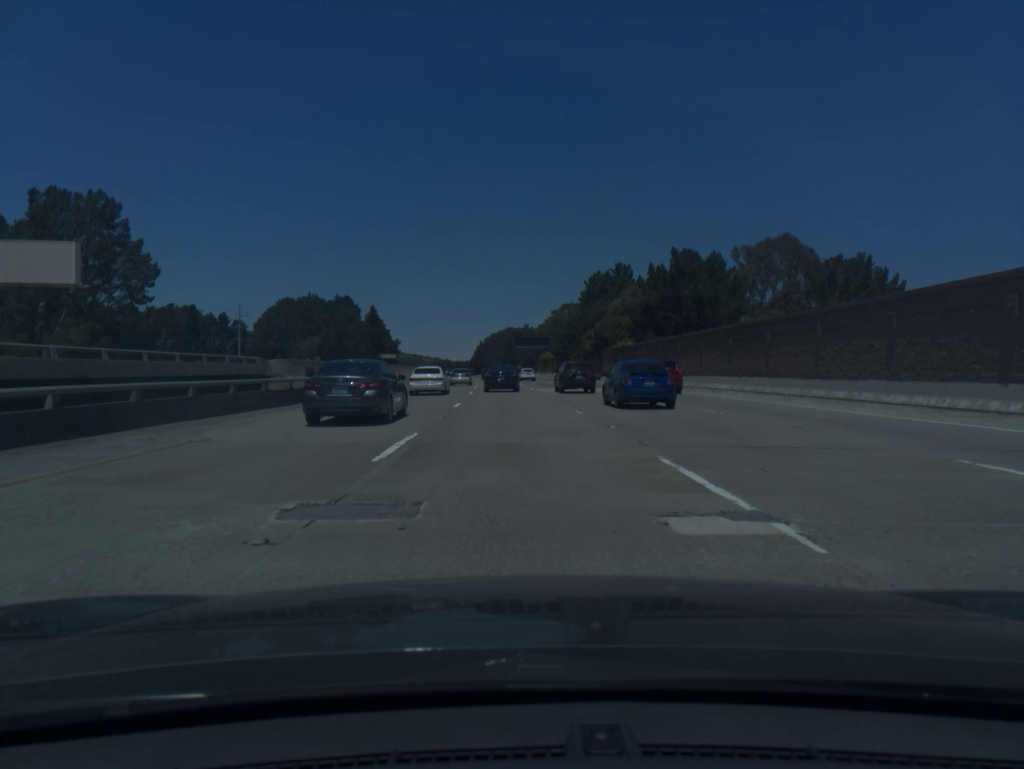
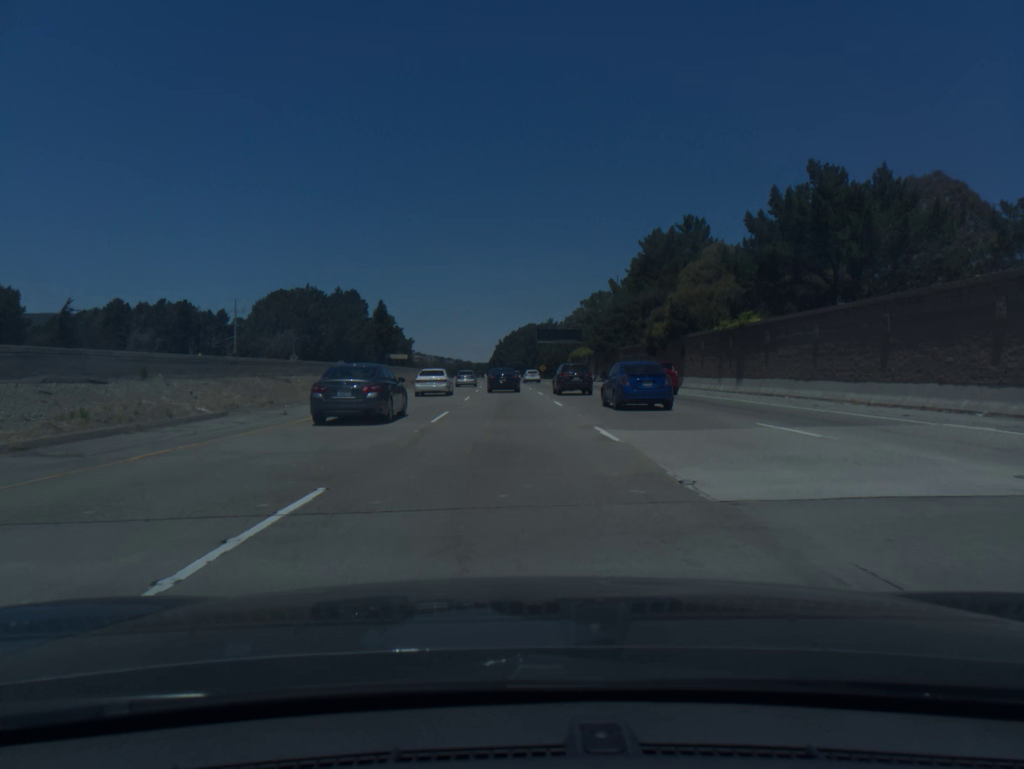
(-0.3, +35.8) m; -1°
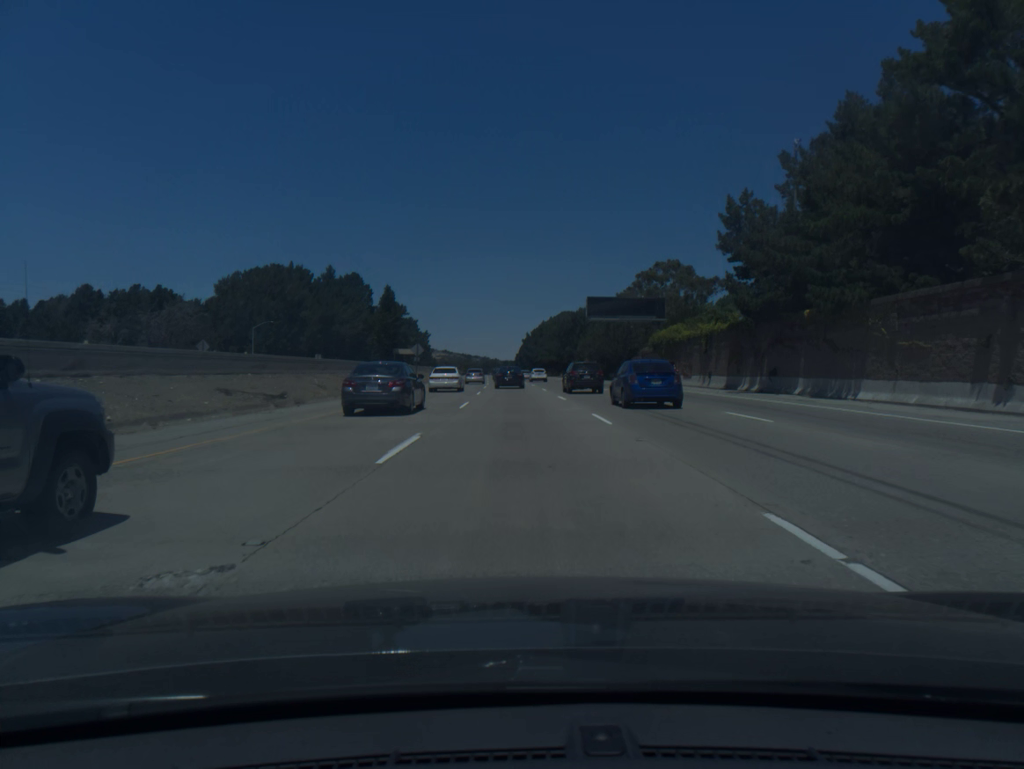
(-1.0, +54.1) m; -2°
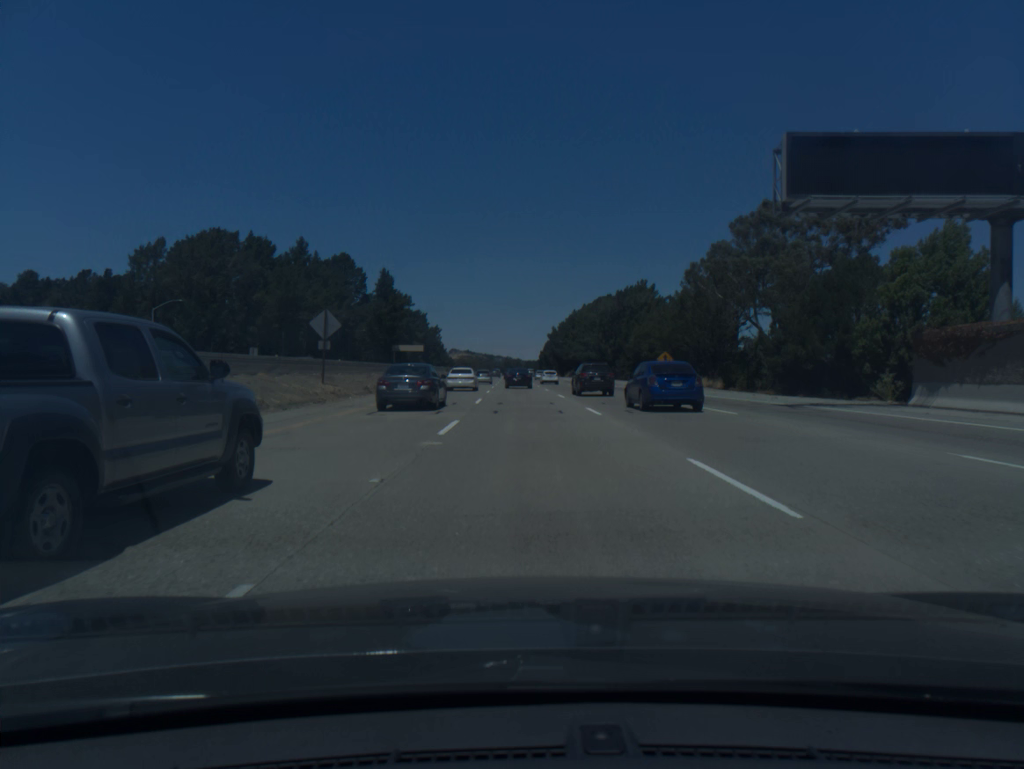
(-0.8, +54.4) m; -2°
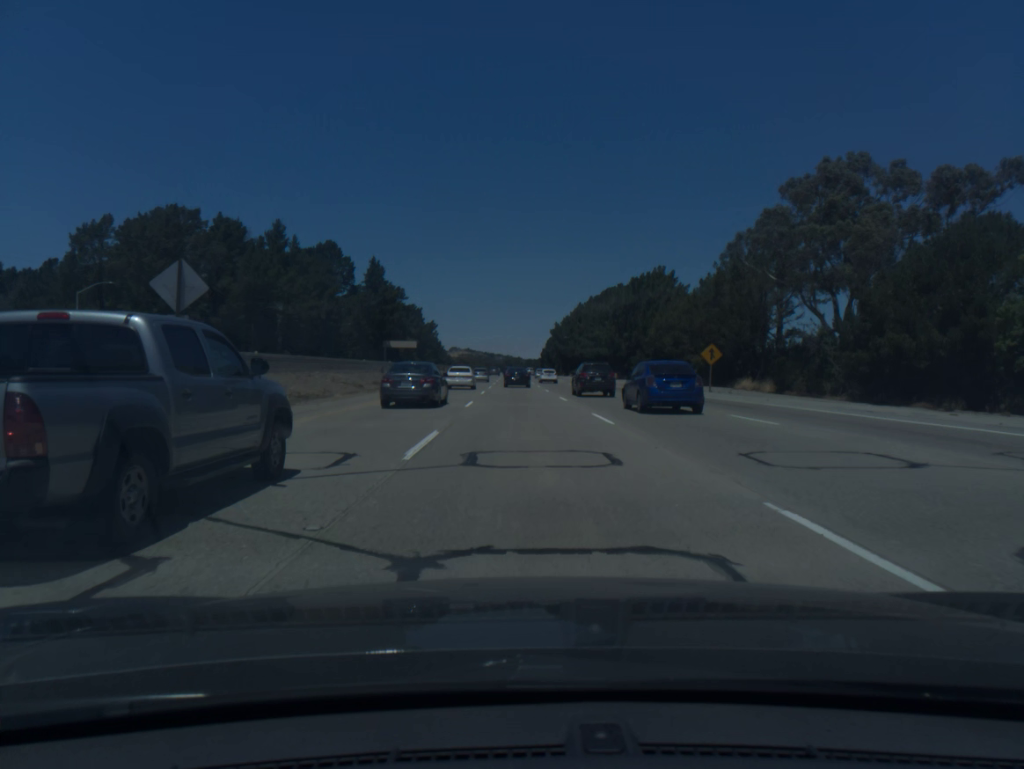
(0.0, +18.3) m; 0°
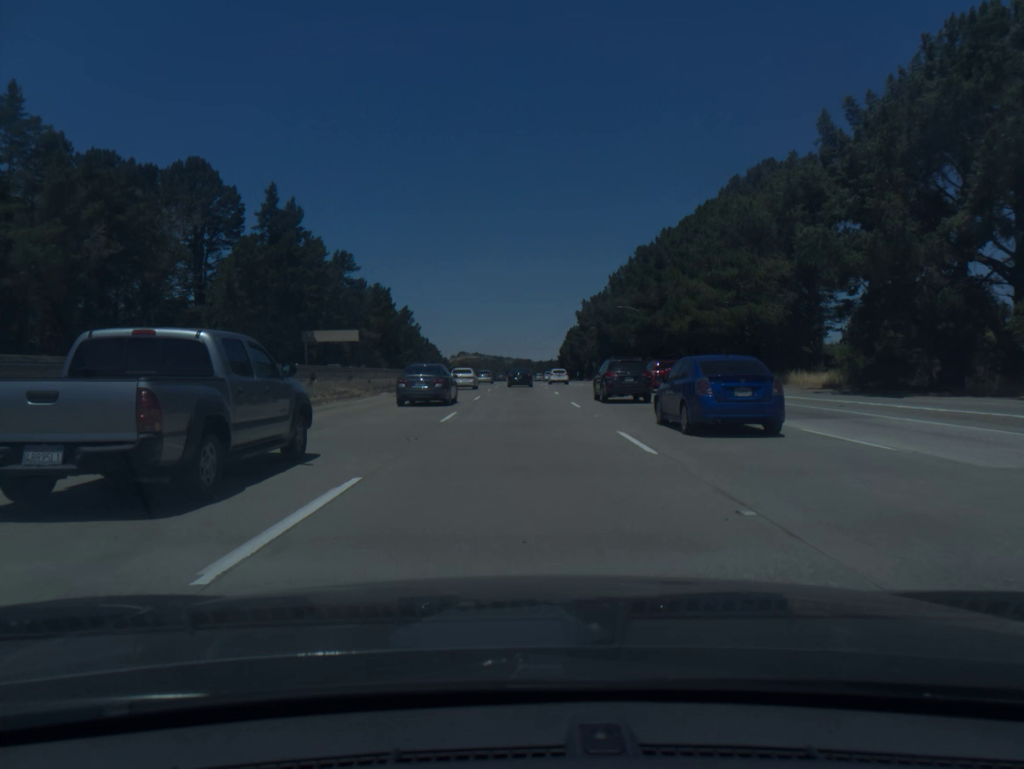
(-0.5, +94.0) m; -1°
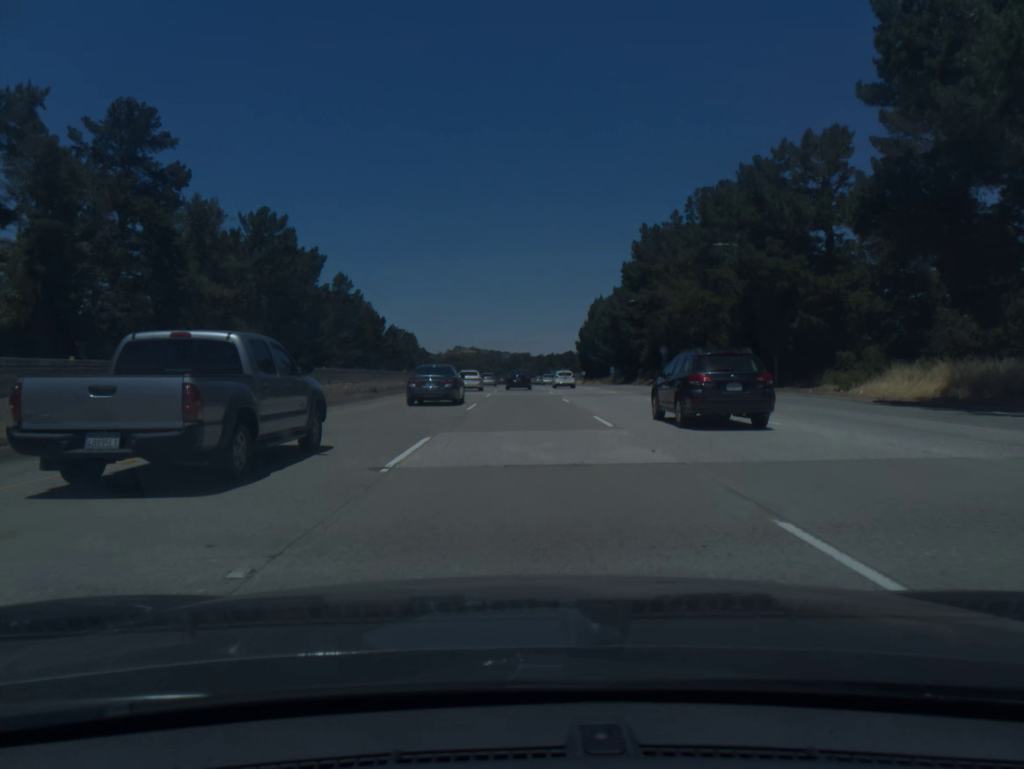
(-0.2, +96.7) m; 0°
